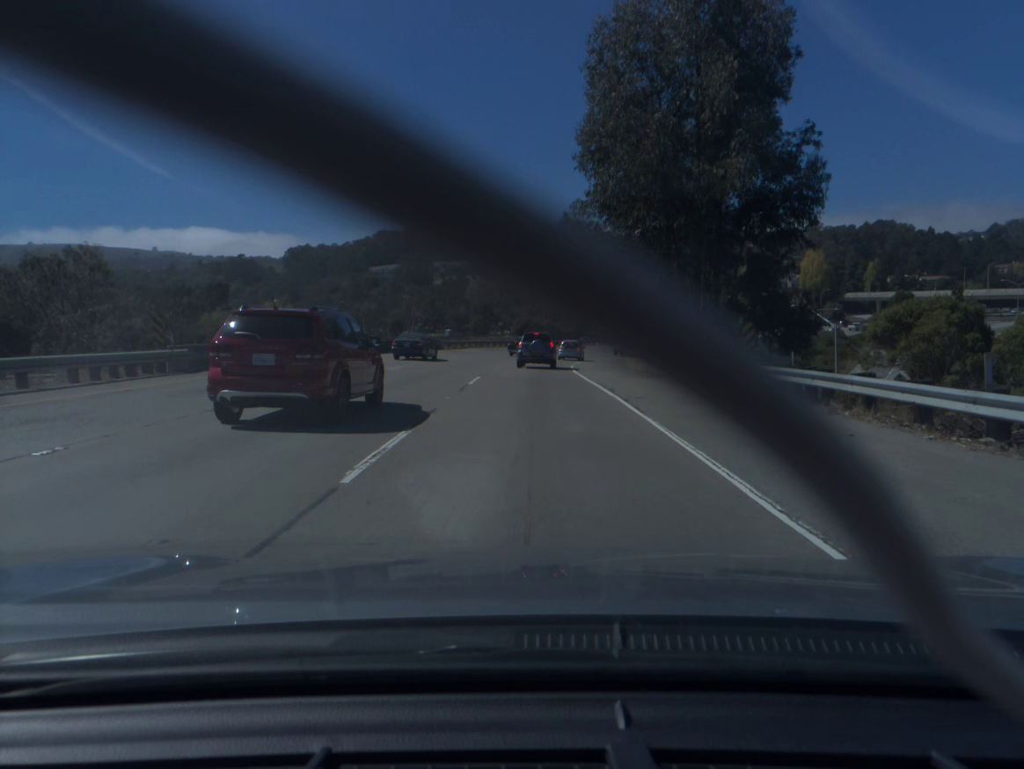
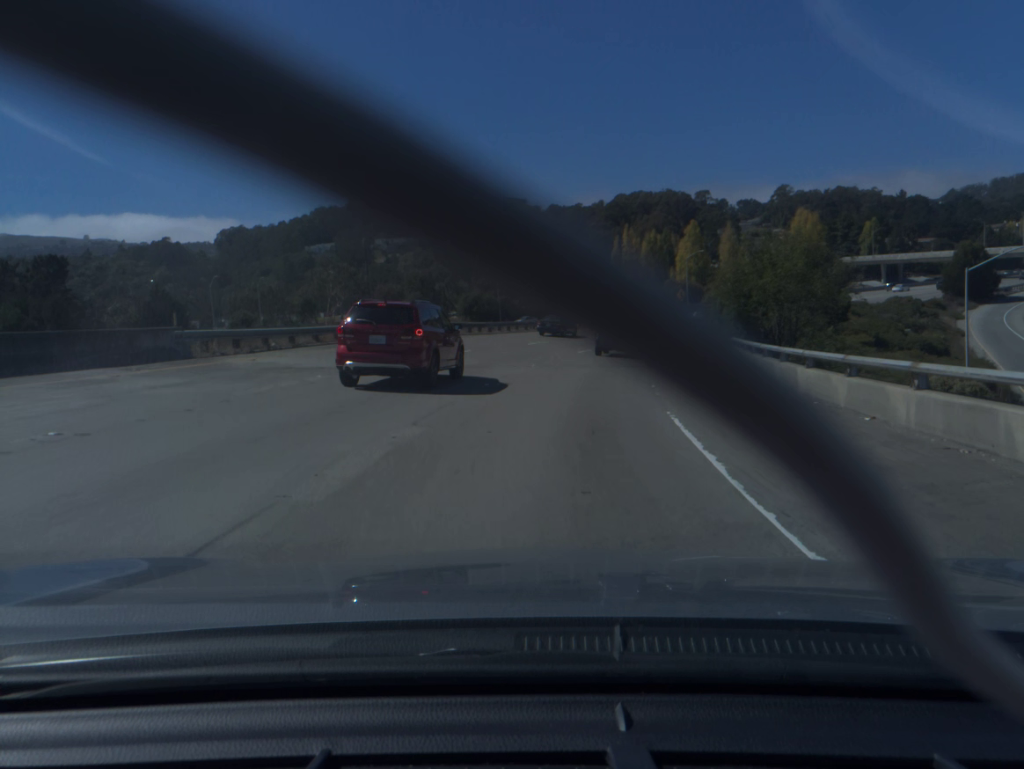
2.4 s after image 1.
(+0.5, +44.5) m; +3°
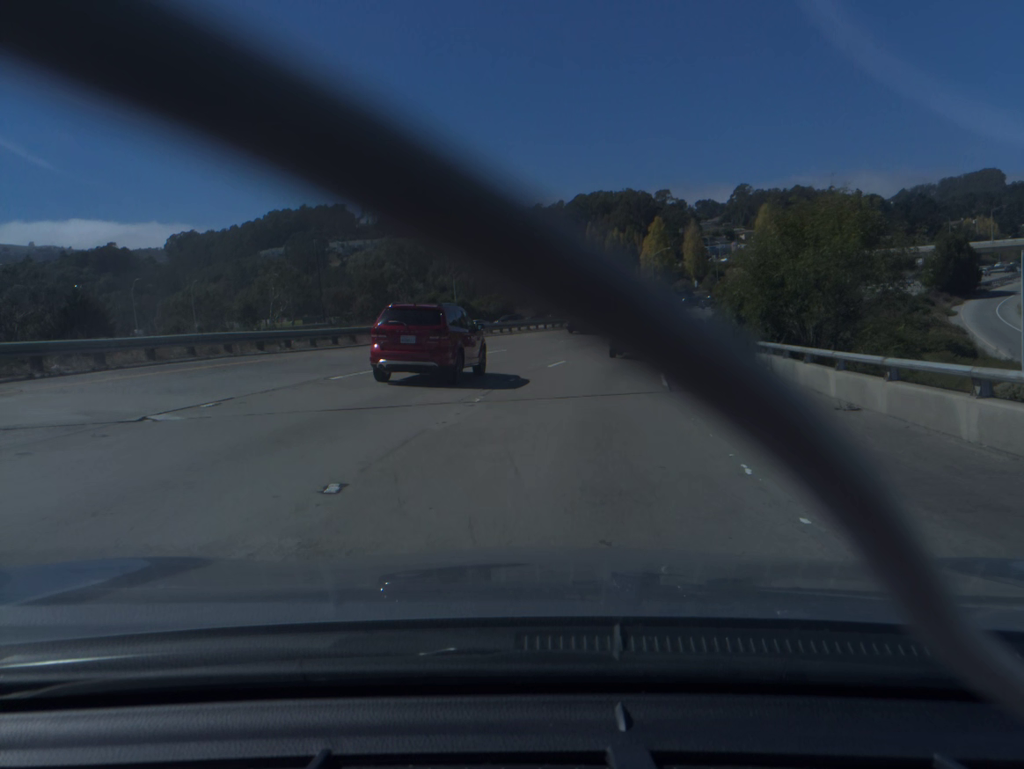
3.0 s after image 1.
(+0.3, +10.6) m; +3°
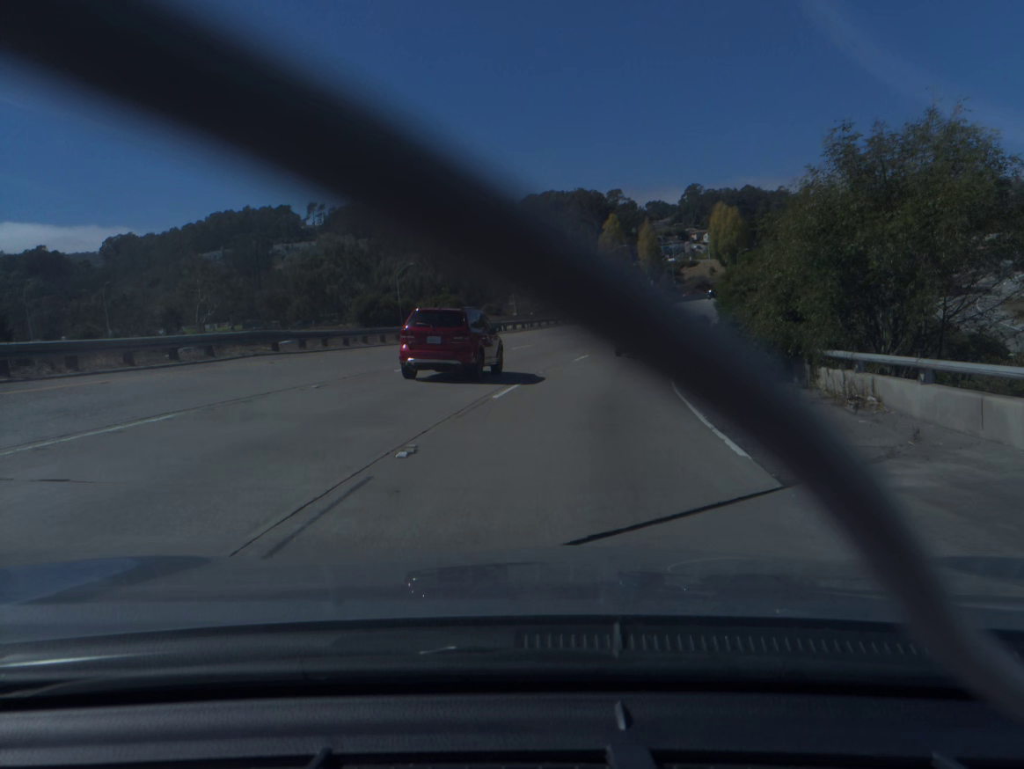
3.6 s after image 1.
(+0.3, +10.3) m; +3°
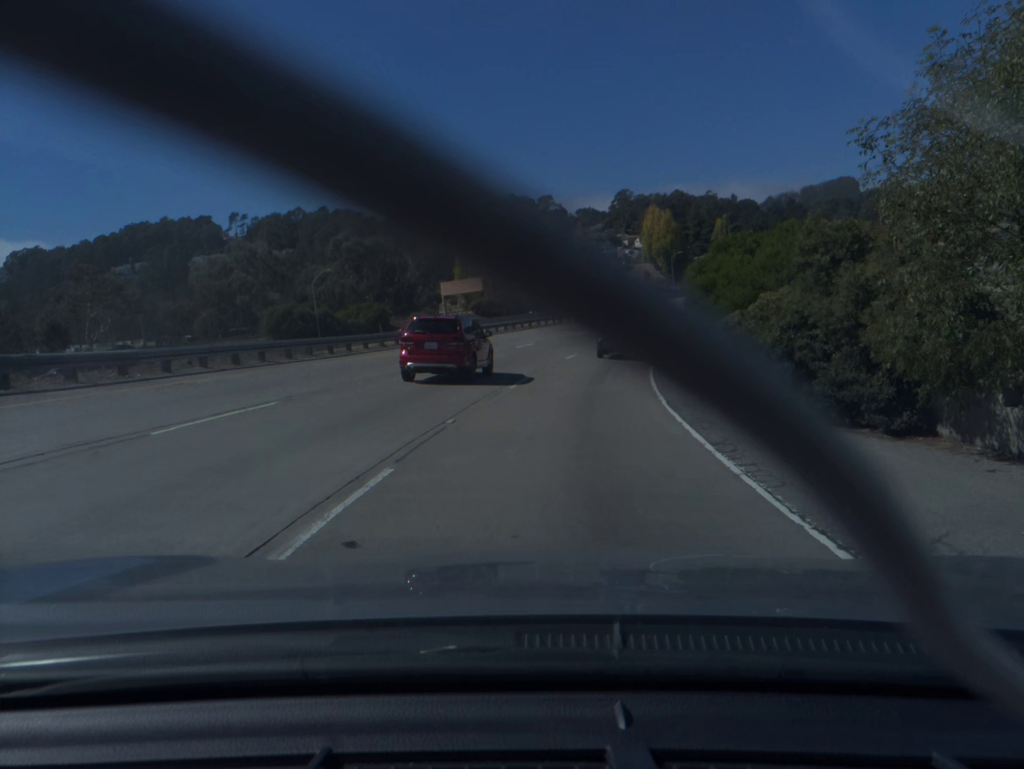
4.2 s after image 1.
(+0.4, +10.2) m; +5°
